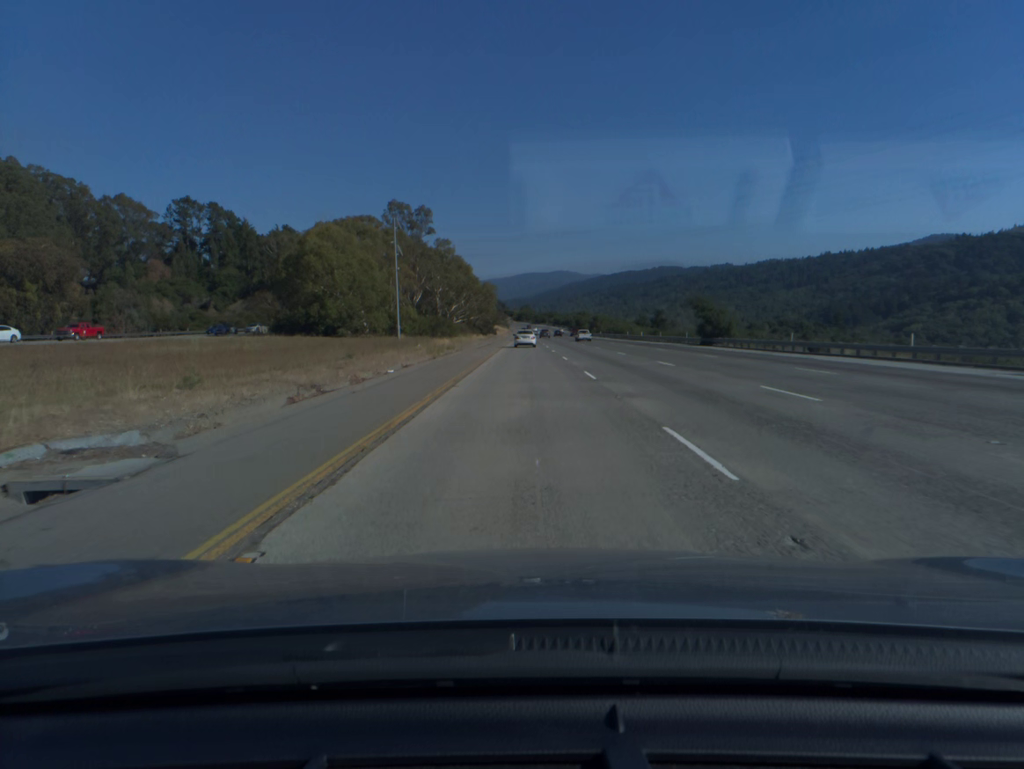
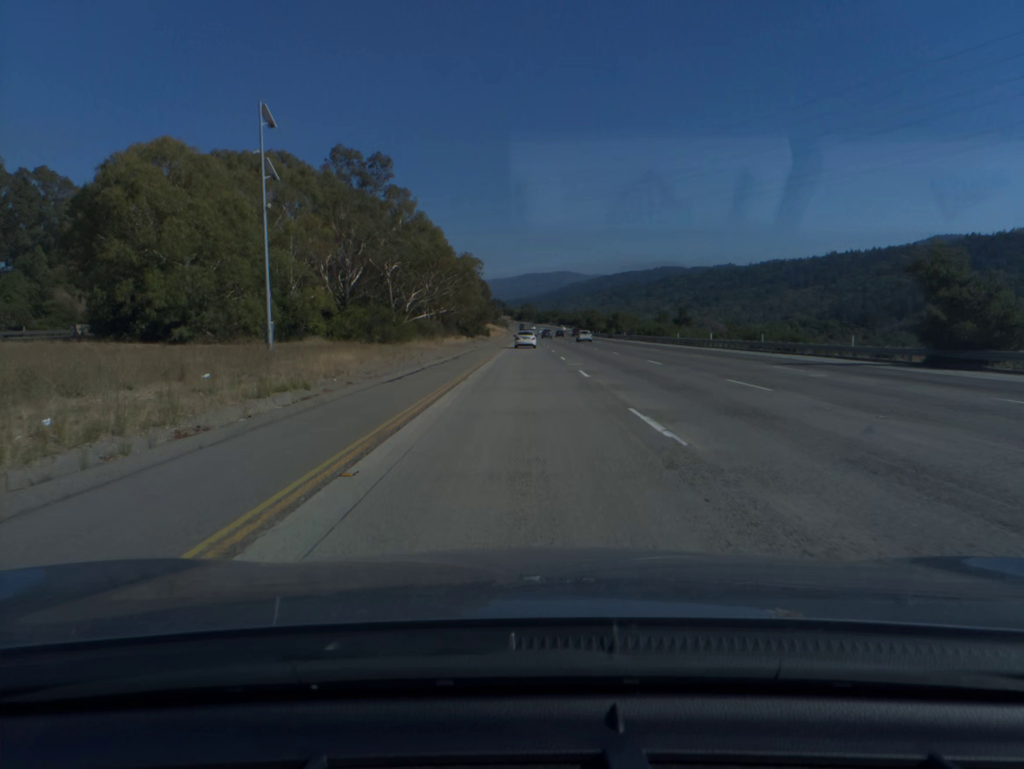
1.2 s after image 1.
(0.0, +40.7) m; 0°
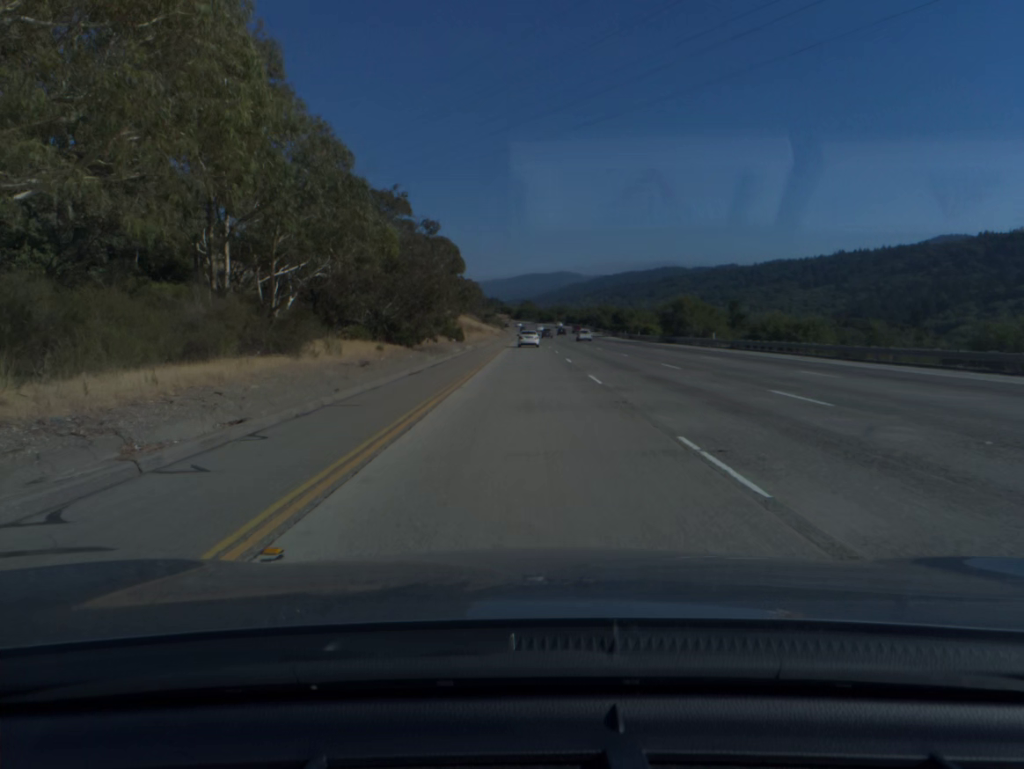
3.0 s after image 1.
(-0.1, +61.1) m; 0°
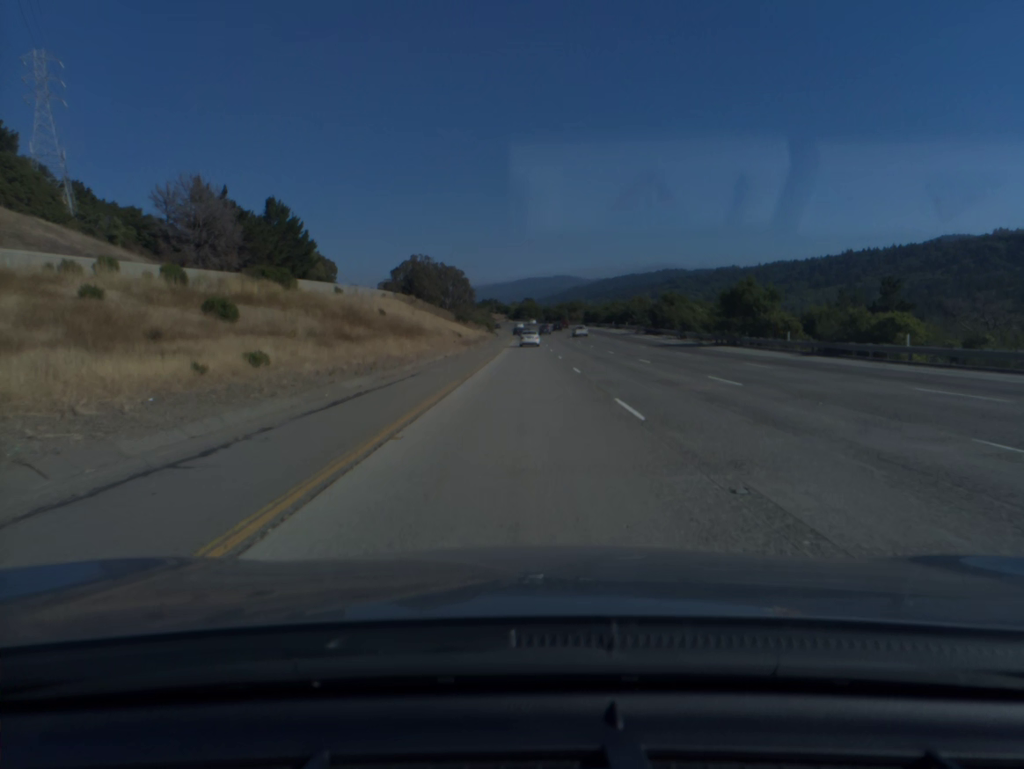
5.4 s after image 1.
(+0.1, +81.9) m; 0°
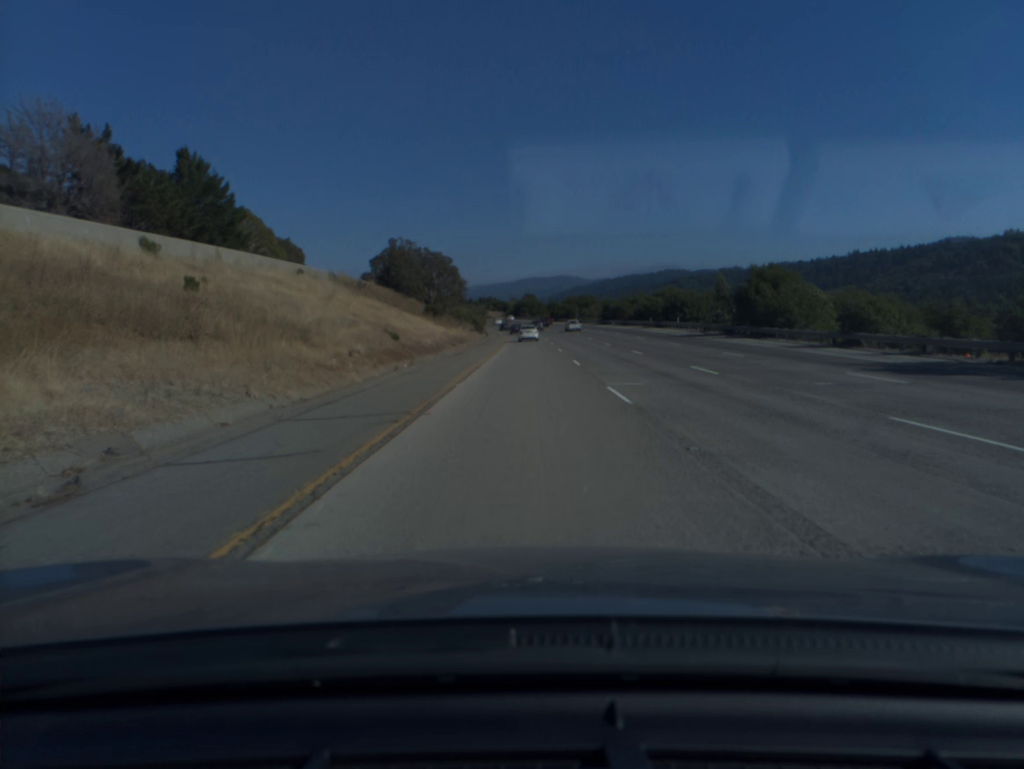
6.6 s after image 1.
(-0.1, +41.2) m; 0°
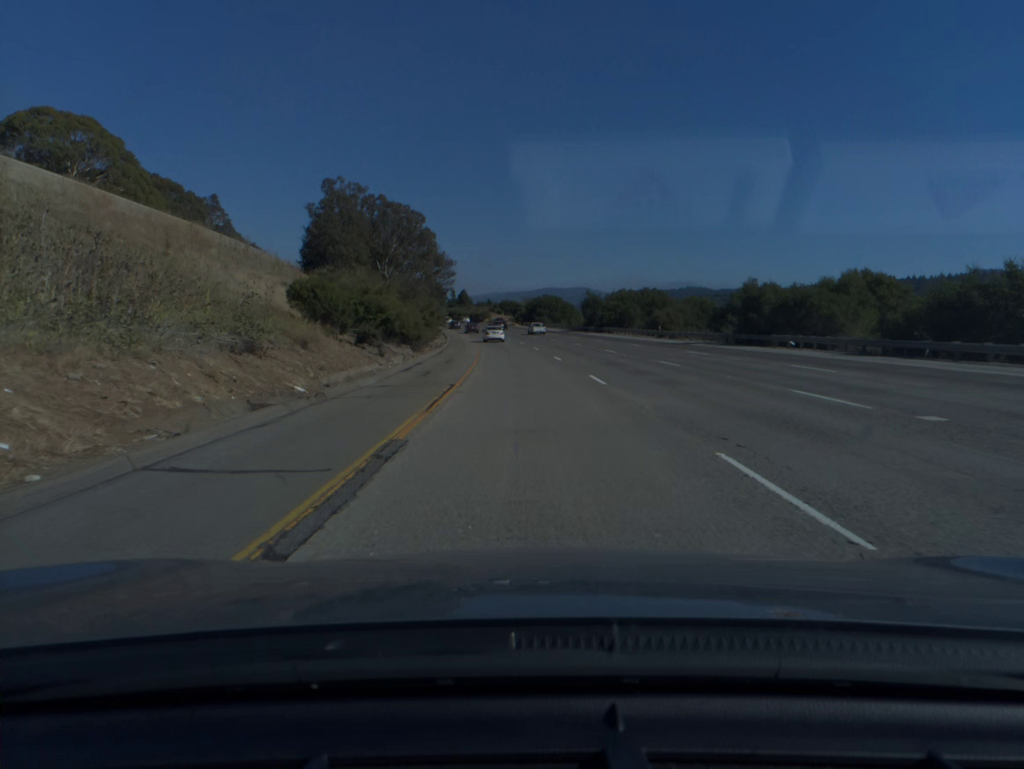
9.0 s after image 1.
(-0.3, +82.6) m; -1°
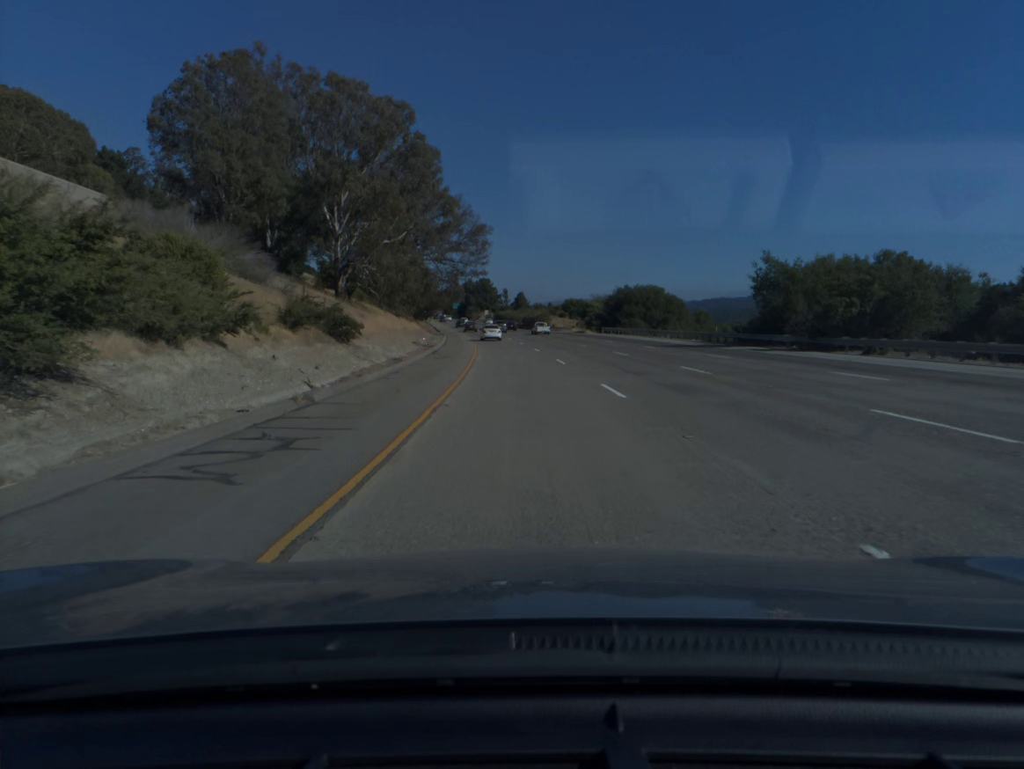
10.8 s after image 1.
(-2.1, +61.8) m; -4°
